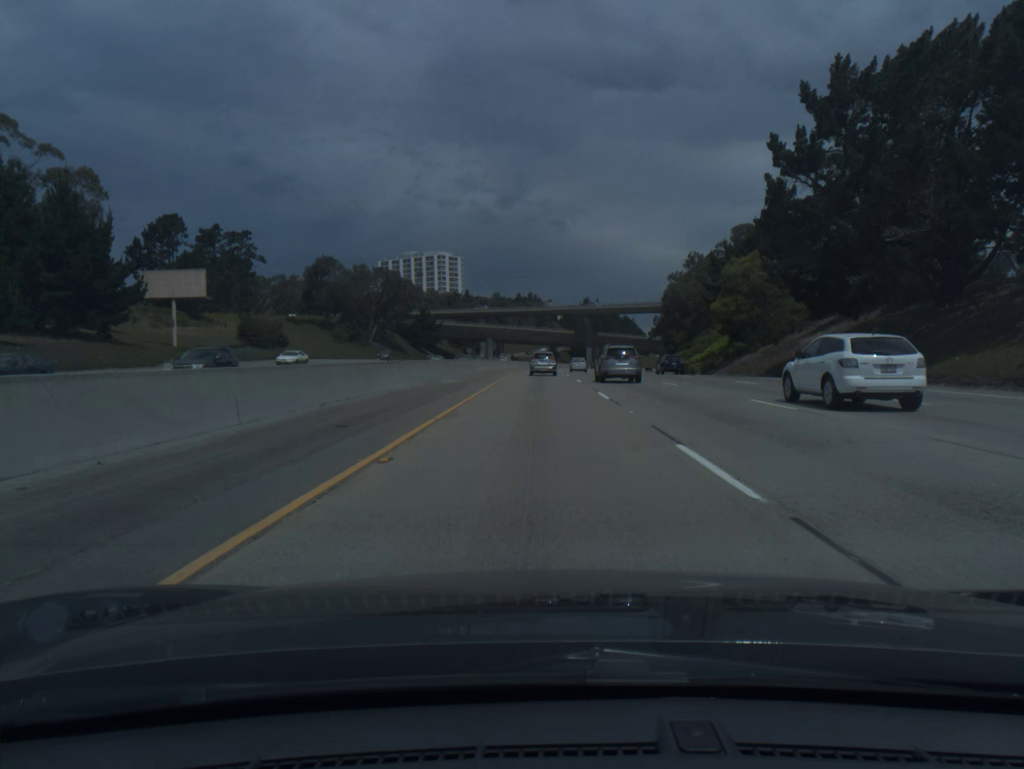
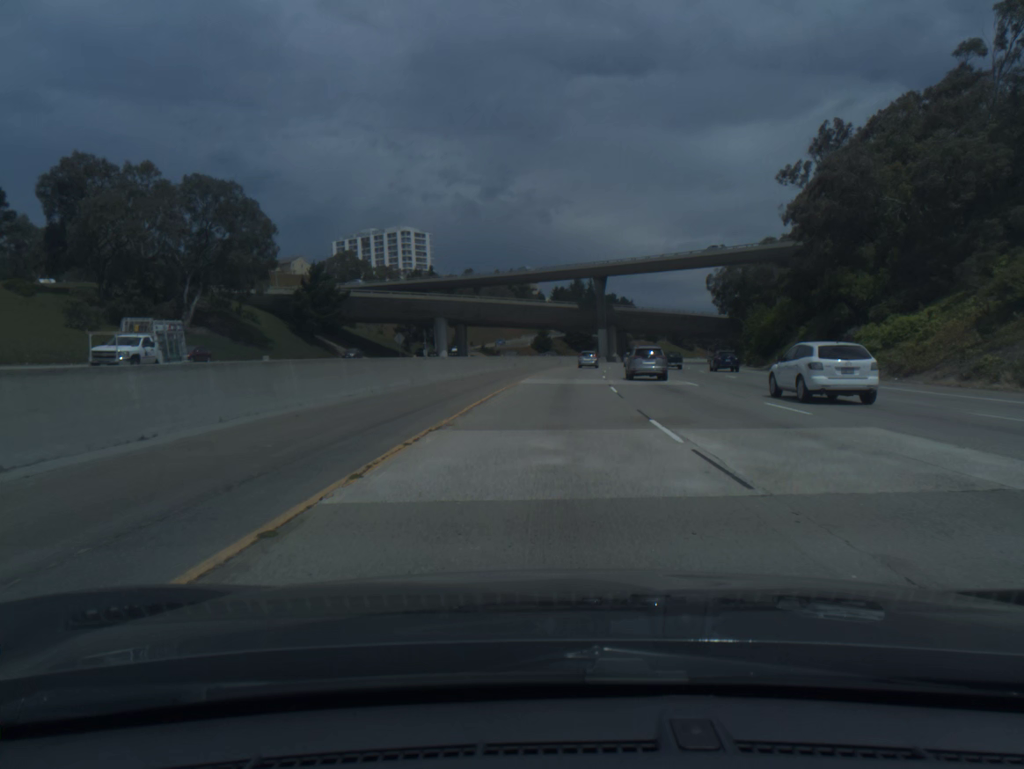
(0.0, +83.0) m; +1°
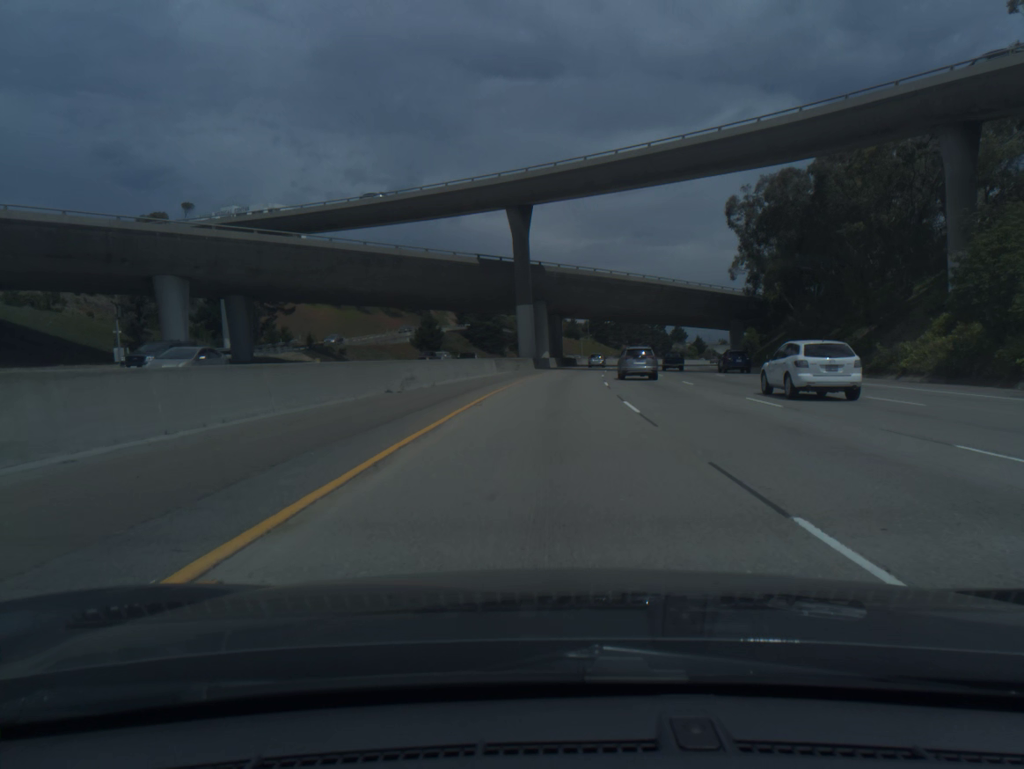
(+3.7, +67.5) m; +6°
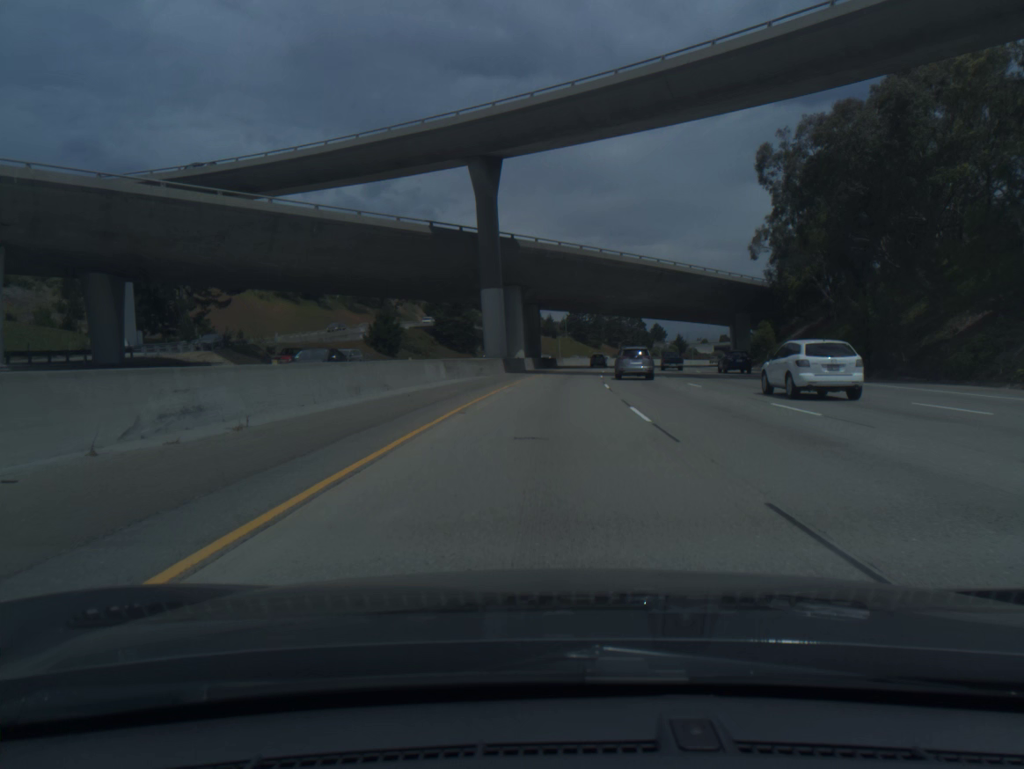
(+0.2, +17.3) m; +2°
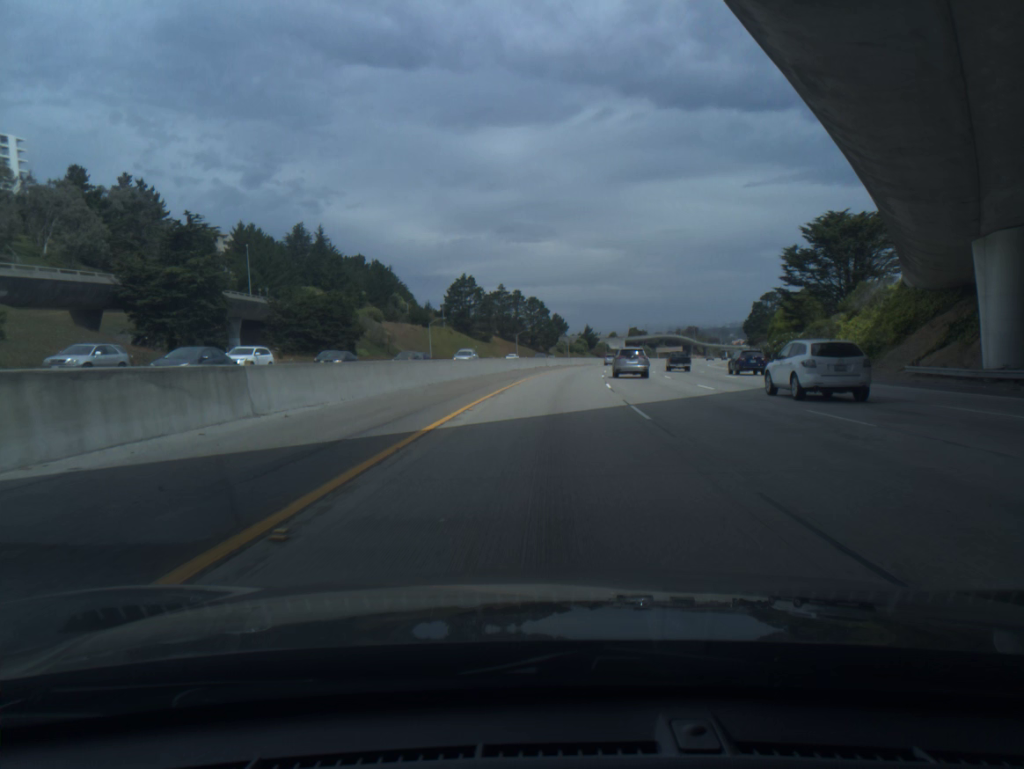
(+6.0, +87.4) m; +8°
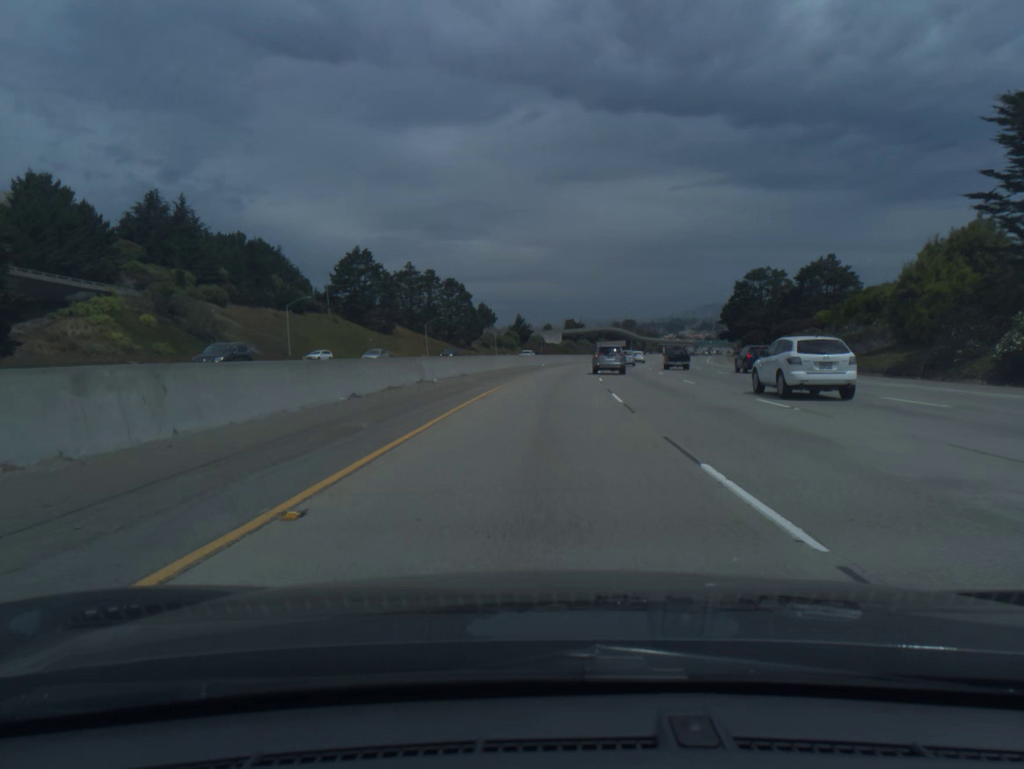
(+2.5, +53.5) m; +5°
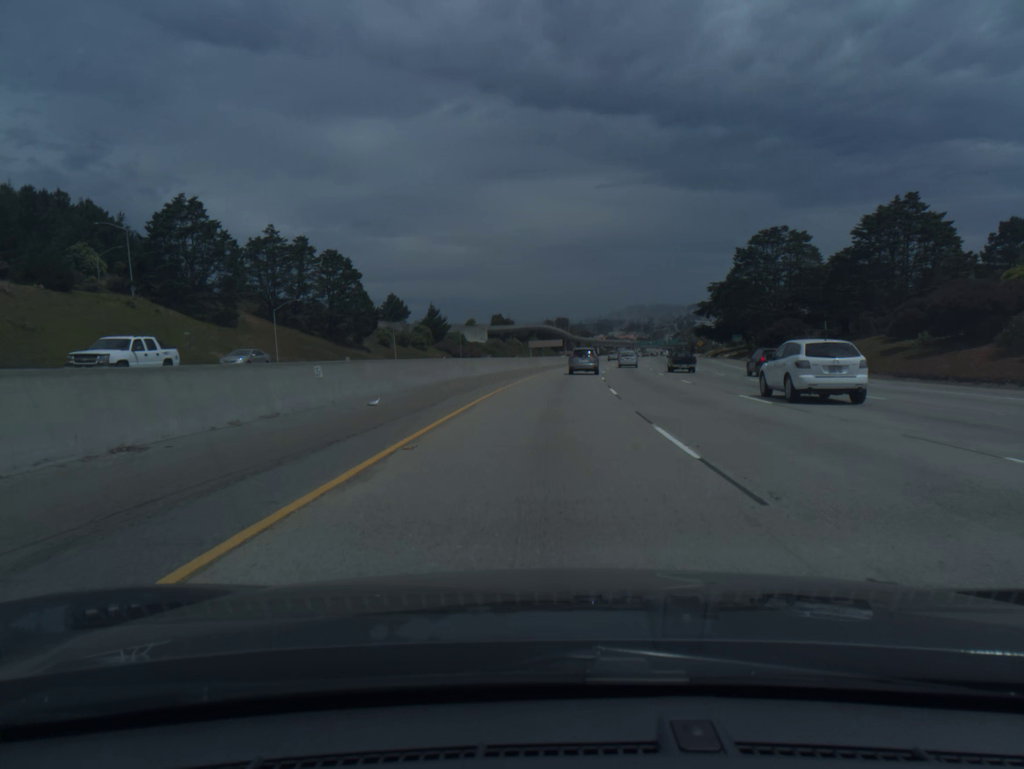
(+2.3, +54.4) m; +5°
